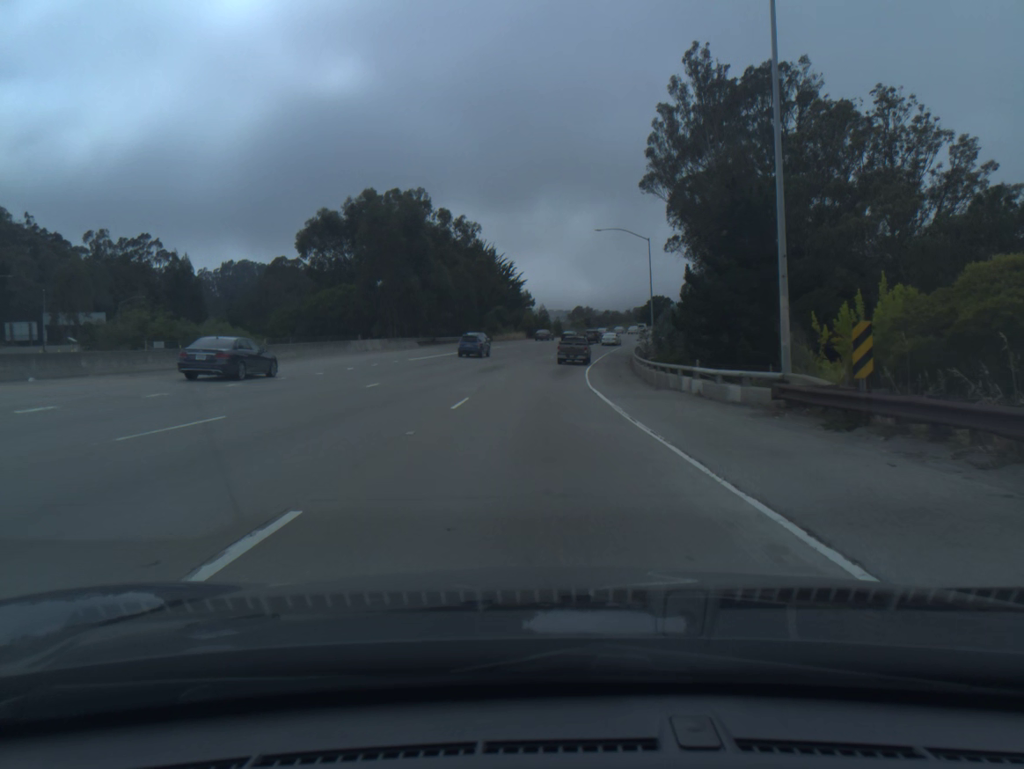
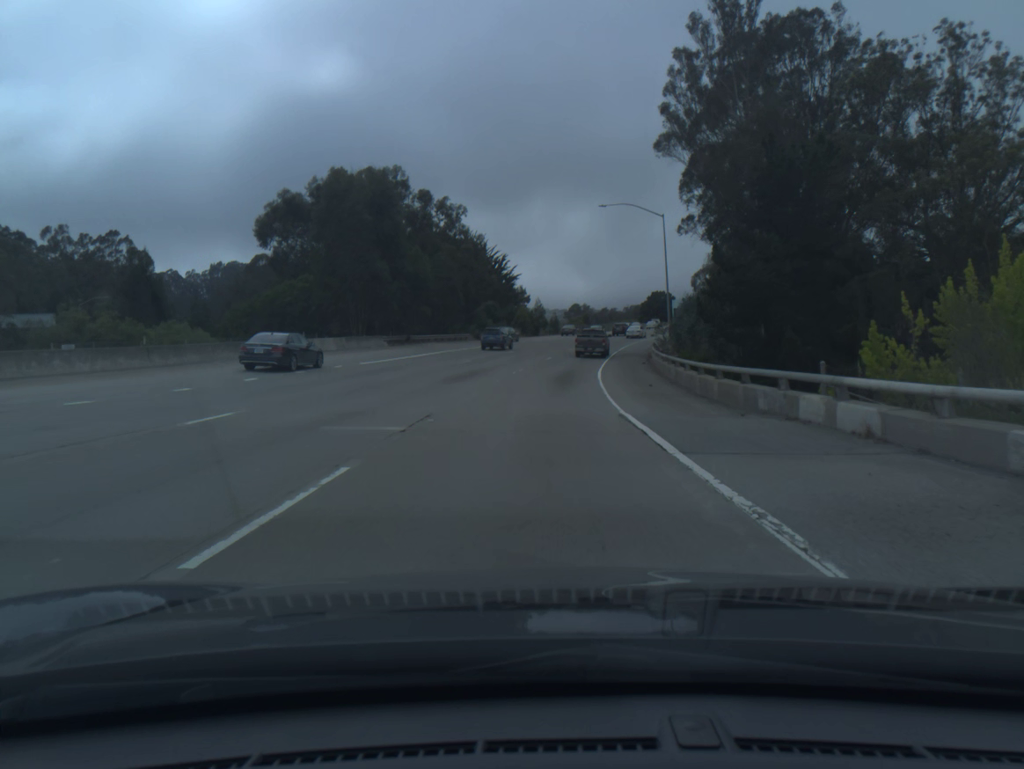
(0.0, +12.3) m; 0°
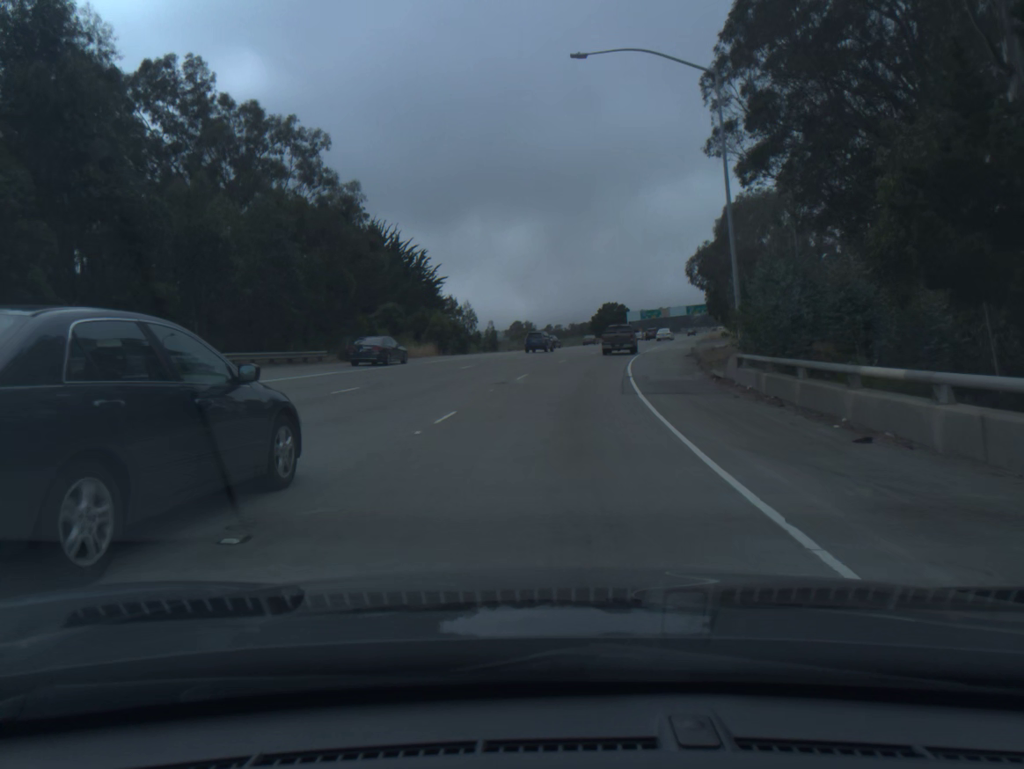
(+1.0, +36.8) m; +4°
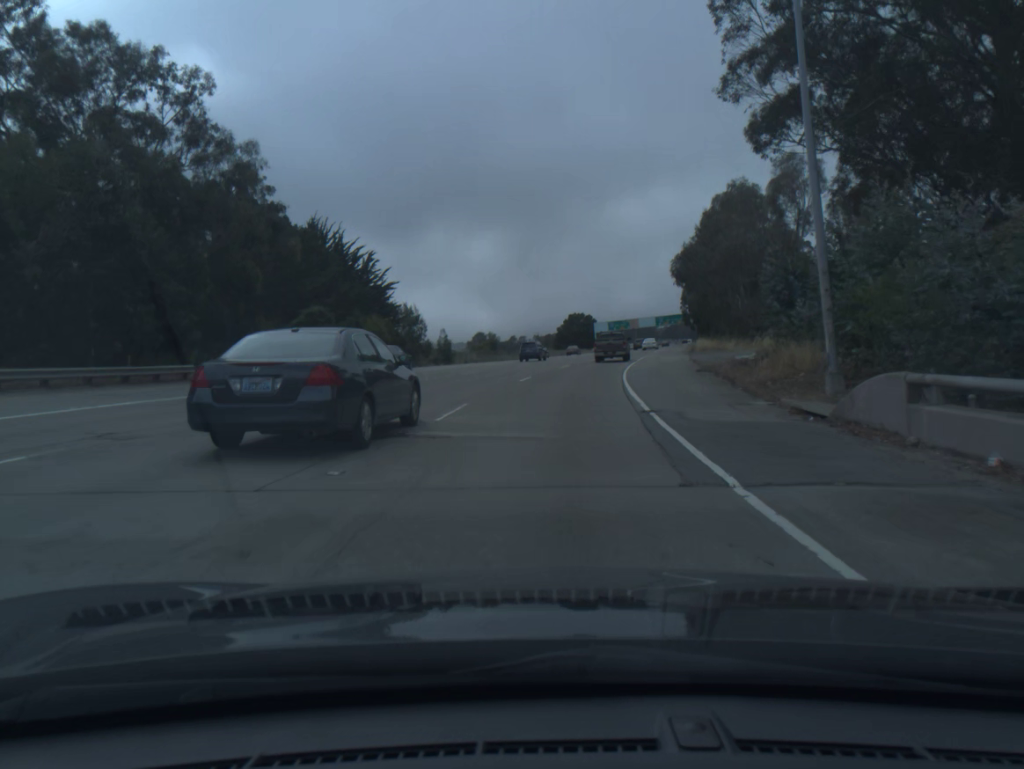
(+0.3, +12.1) m; +3°
